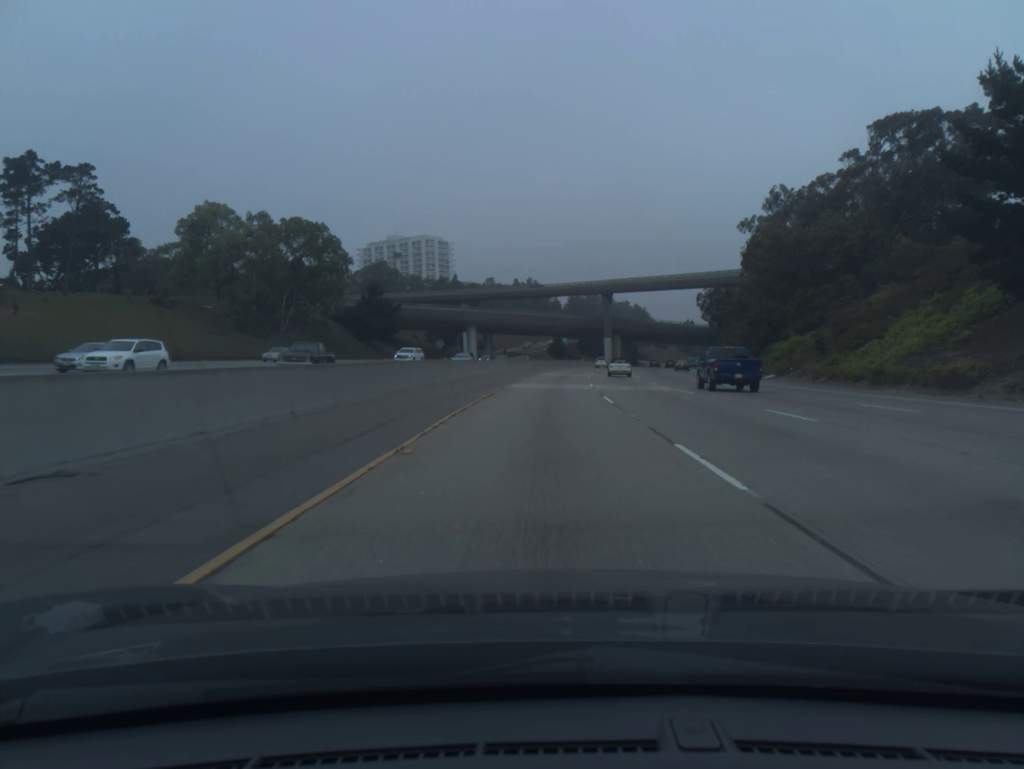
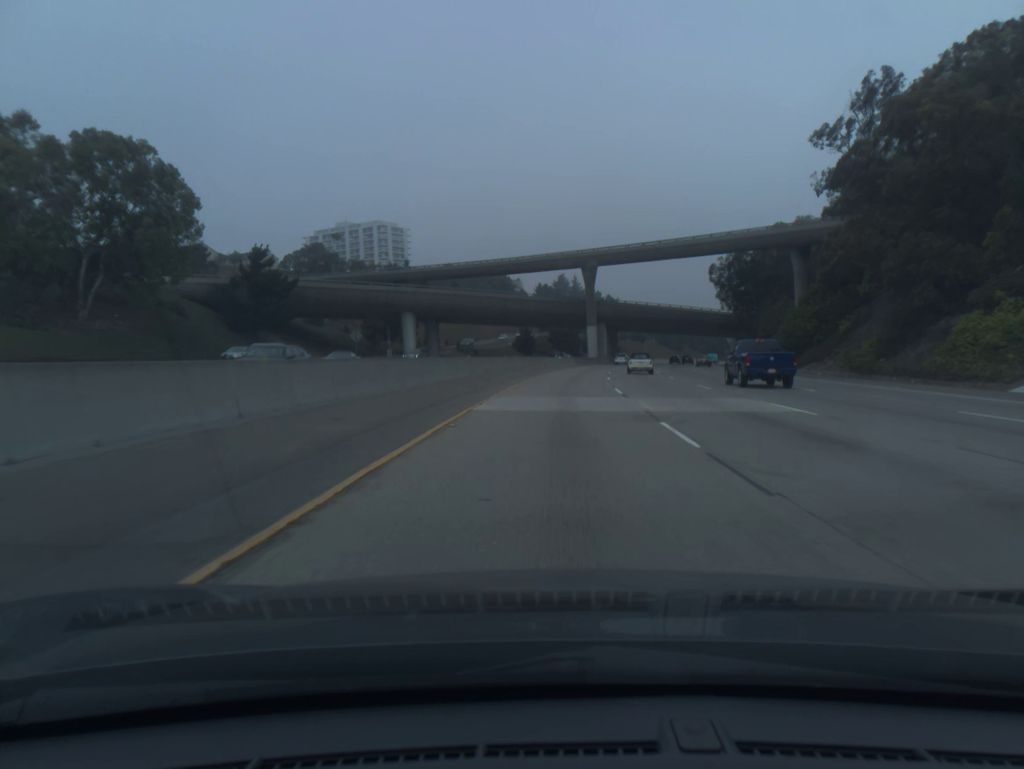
(+0.5, +40.6) m; +2°
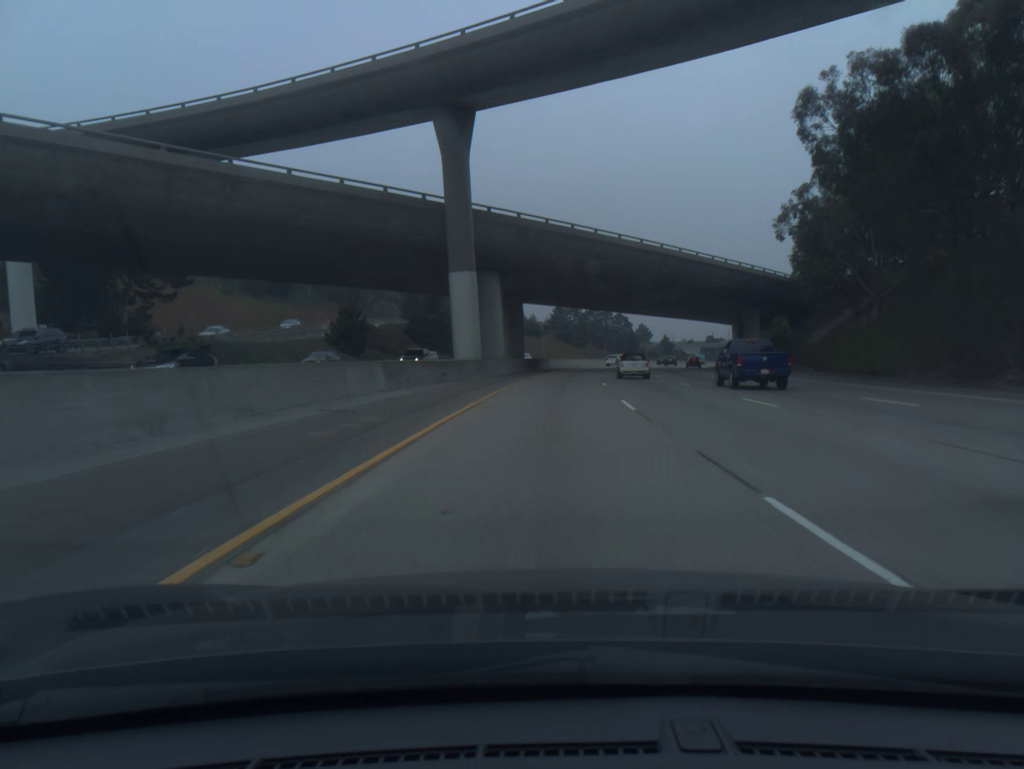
(+5.8, +80.9) m; +8°
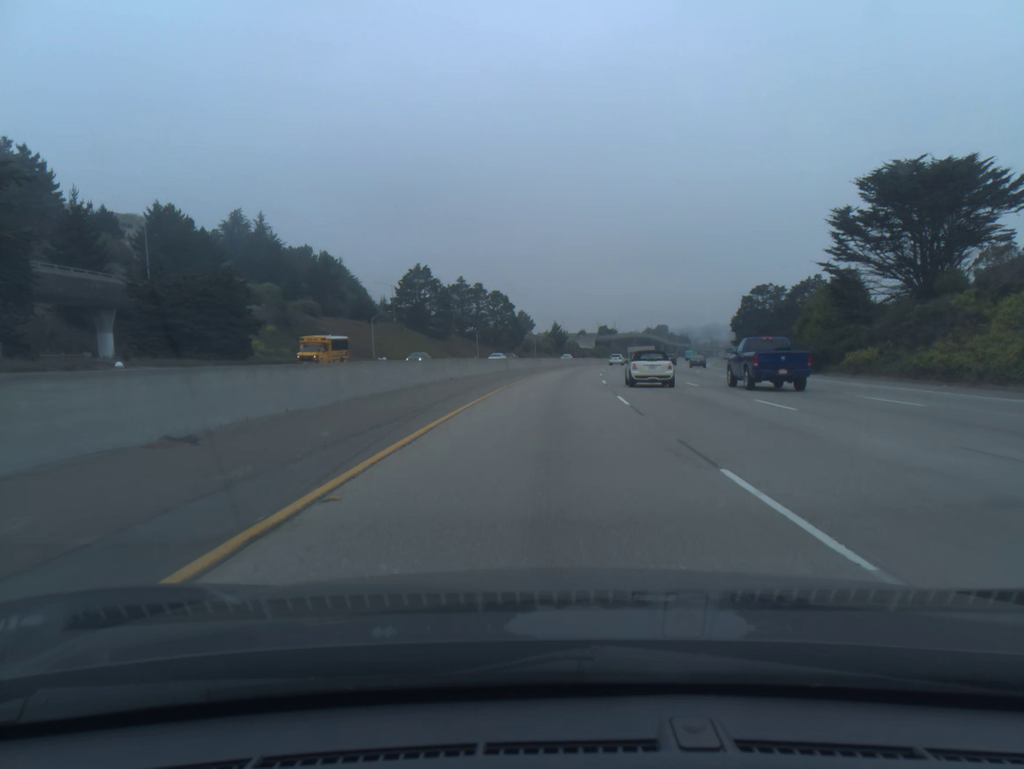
(+7.7, +100.8) m; +9°
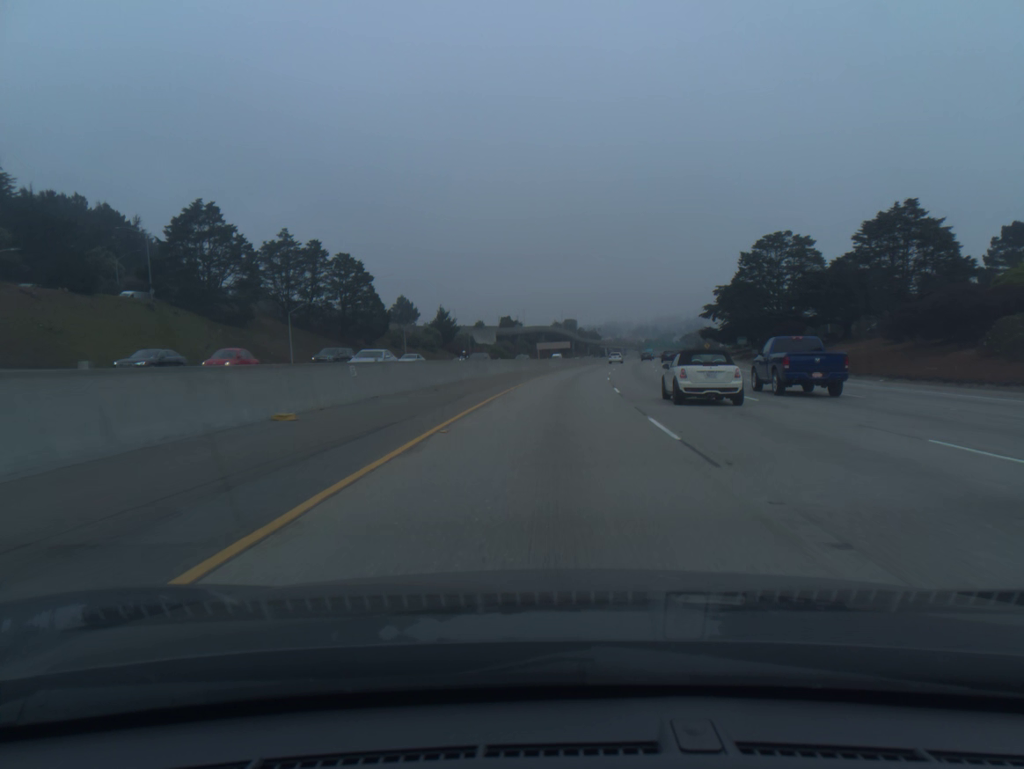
(+5.2, +80.8) m; +7°
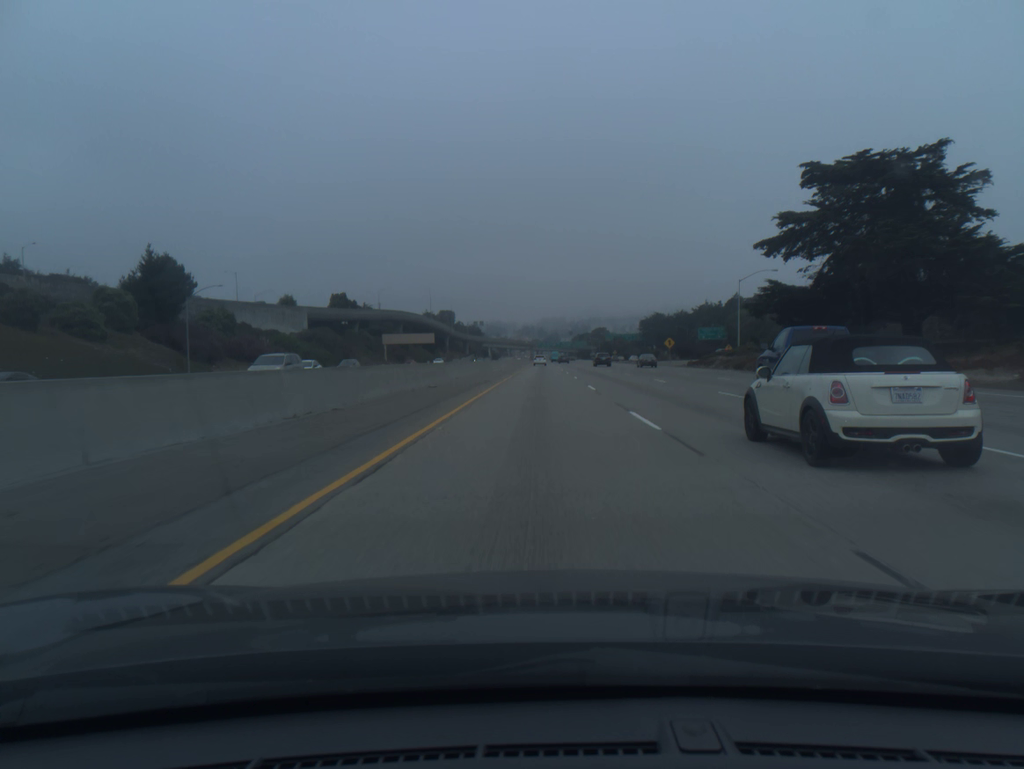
(+8.7, +101.0) m; +8°
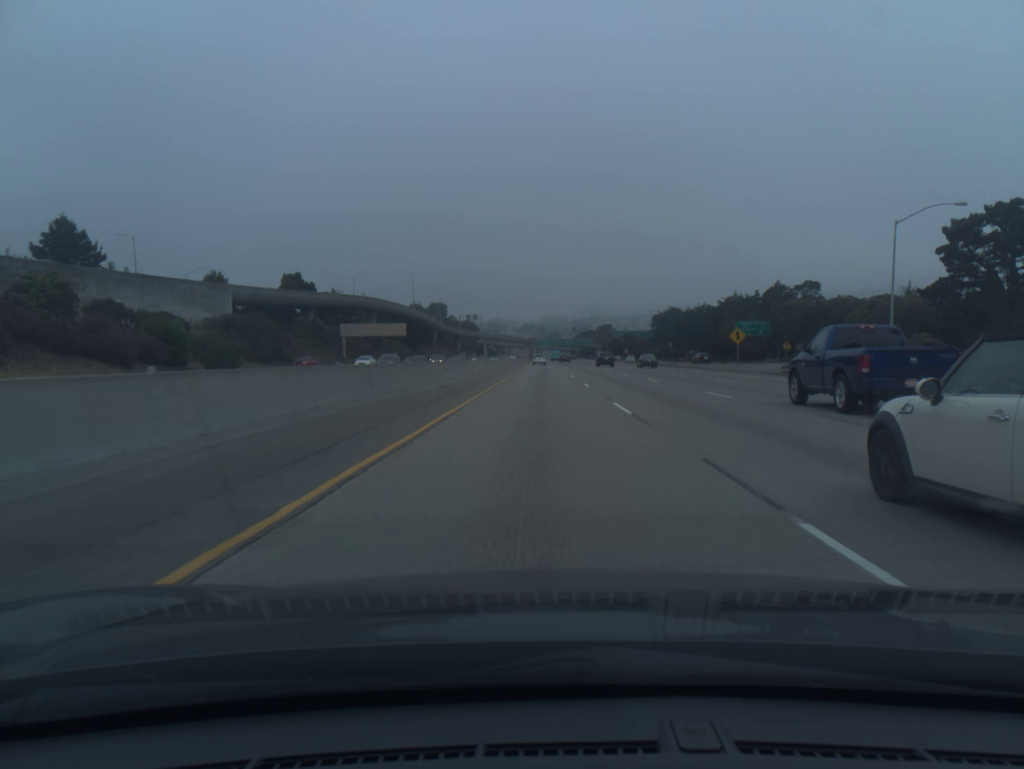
(+0.1, +40.6) m; 0°
